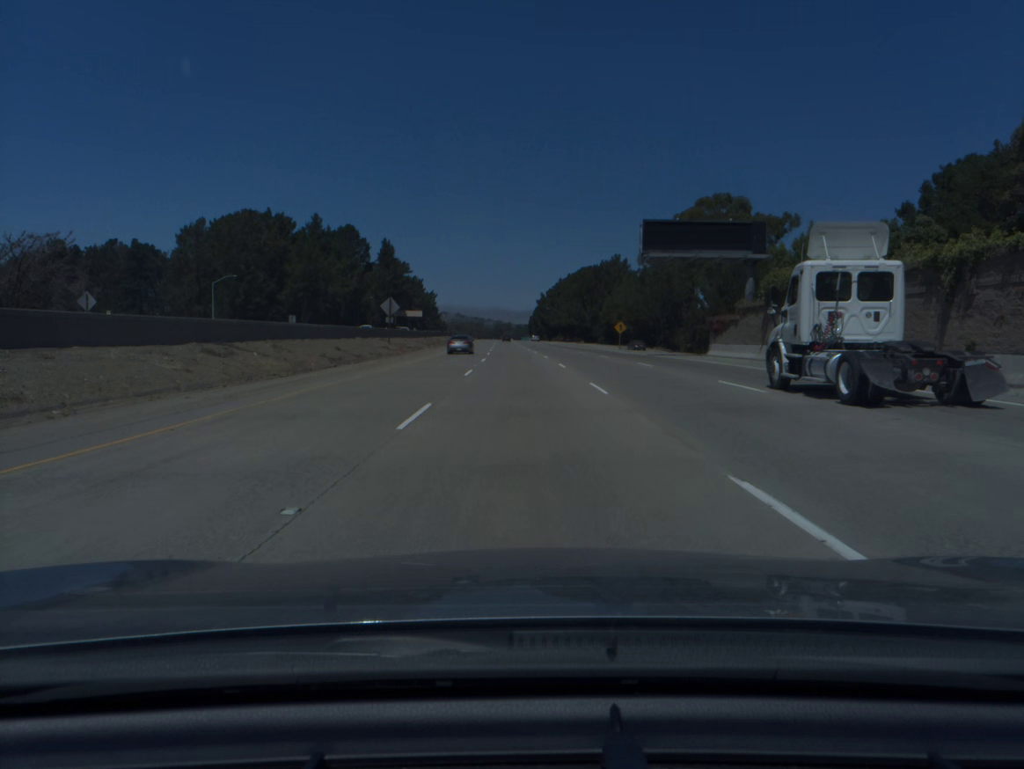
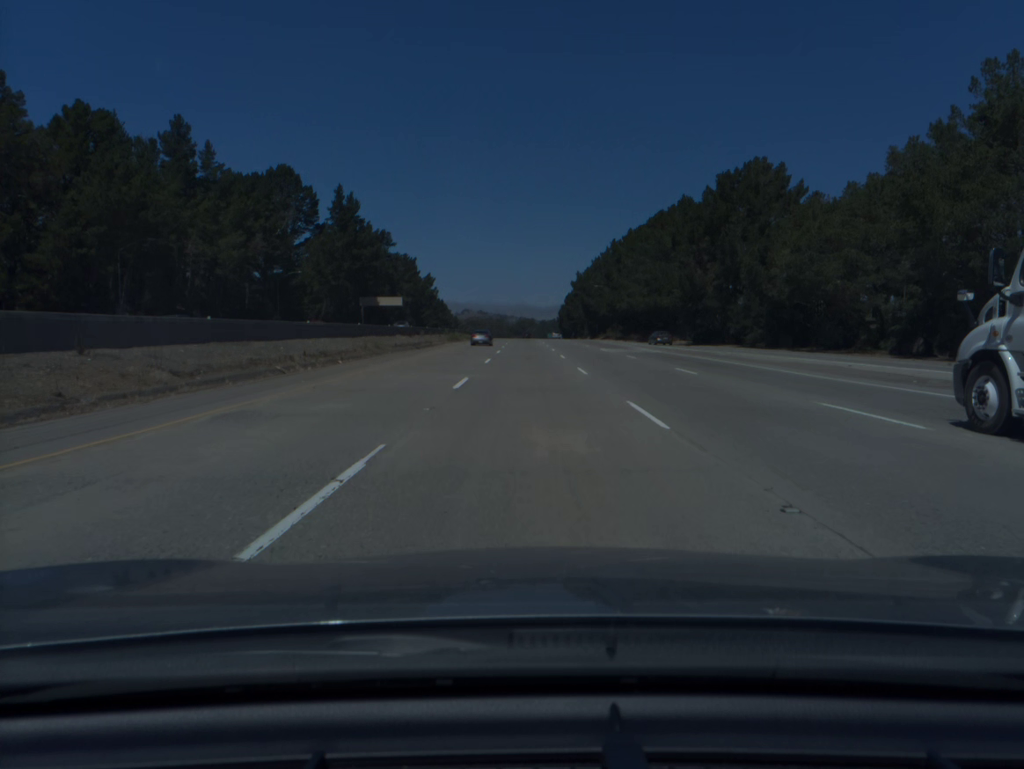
(-2.1, +94.8) m; -2°
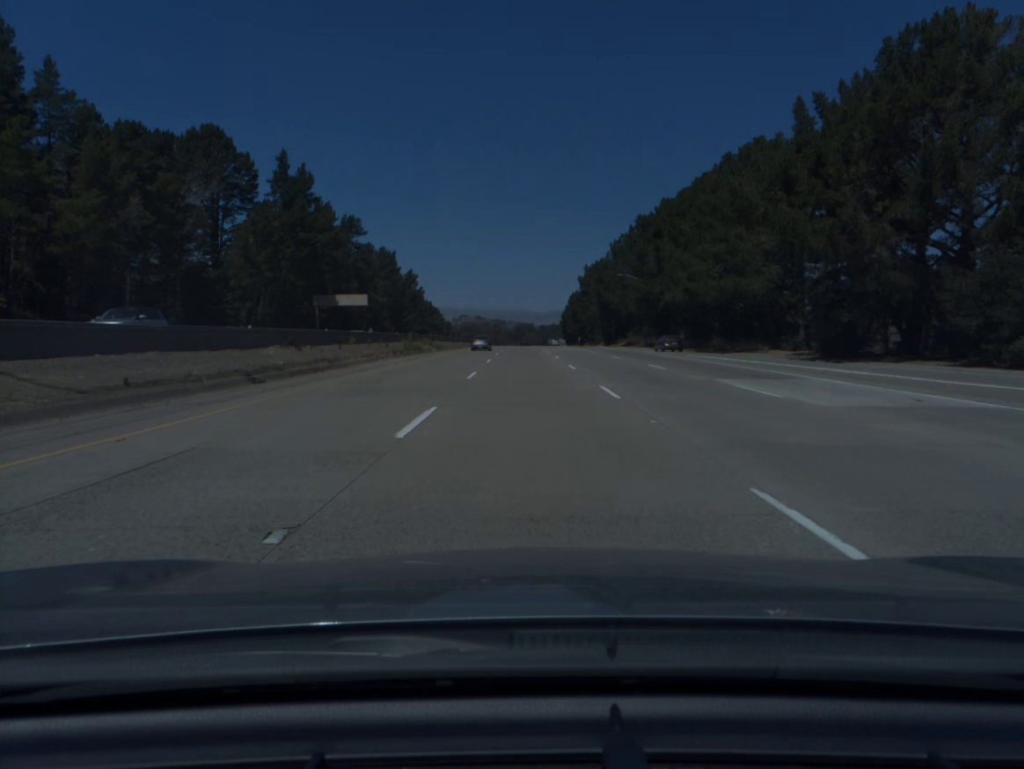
(0.0, +37.9) m; 0°
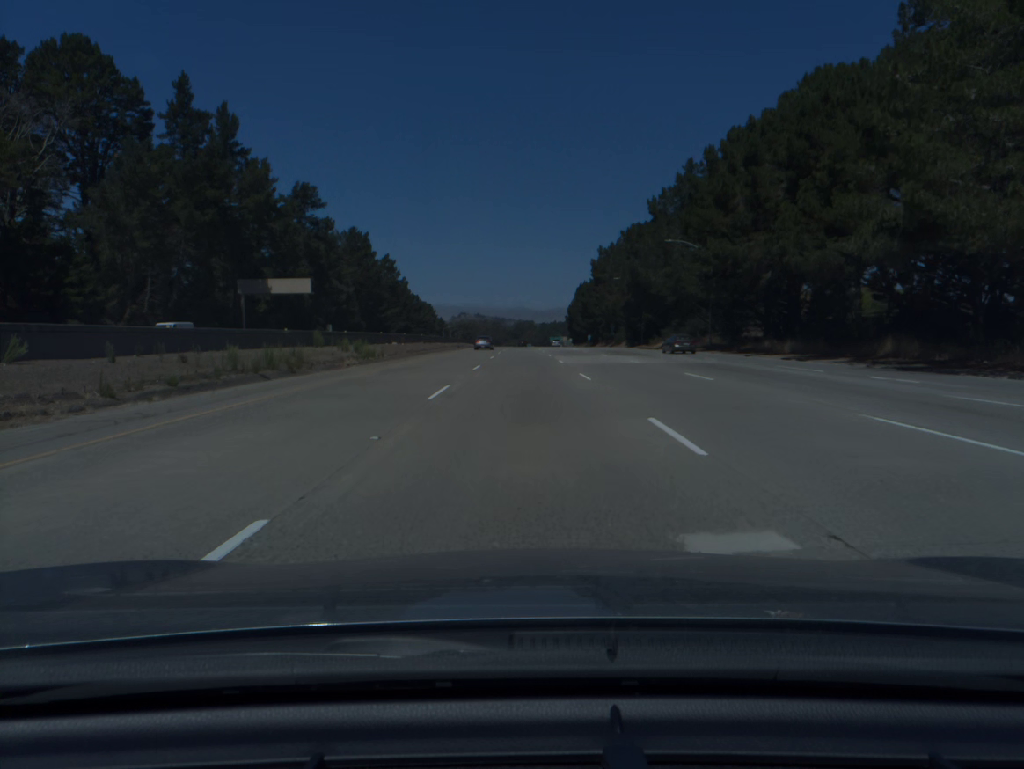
(0.0, +37.9) m; 0°
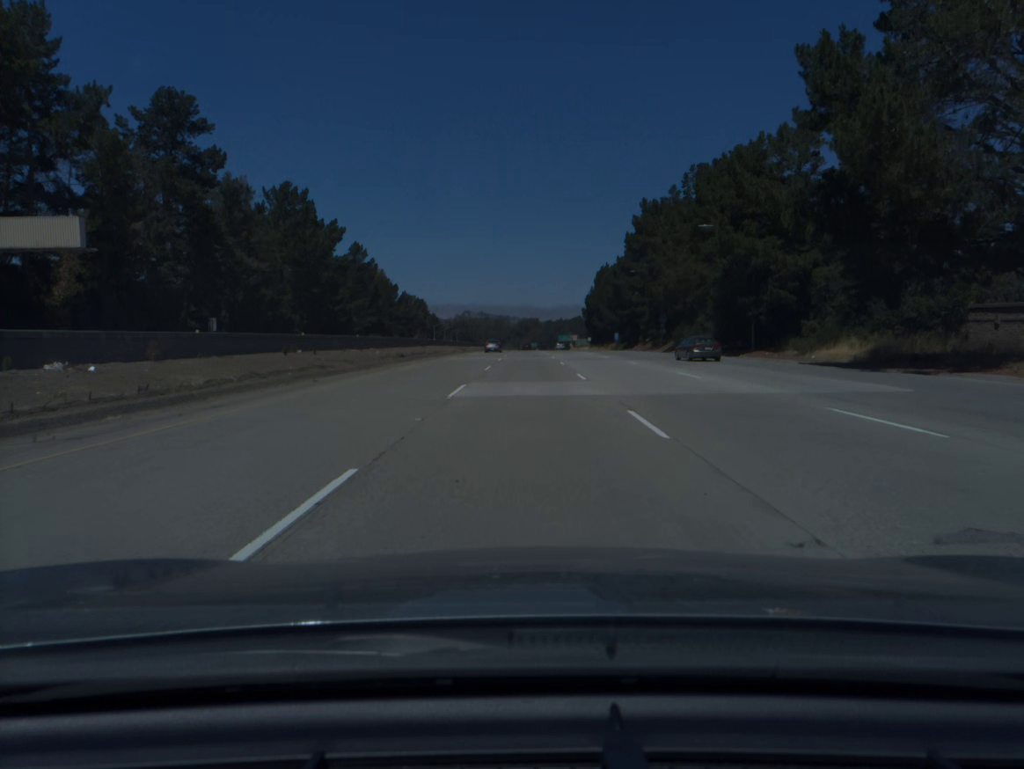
(-0.1, +56.7) m; 0°
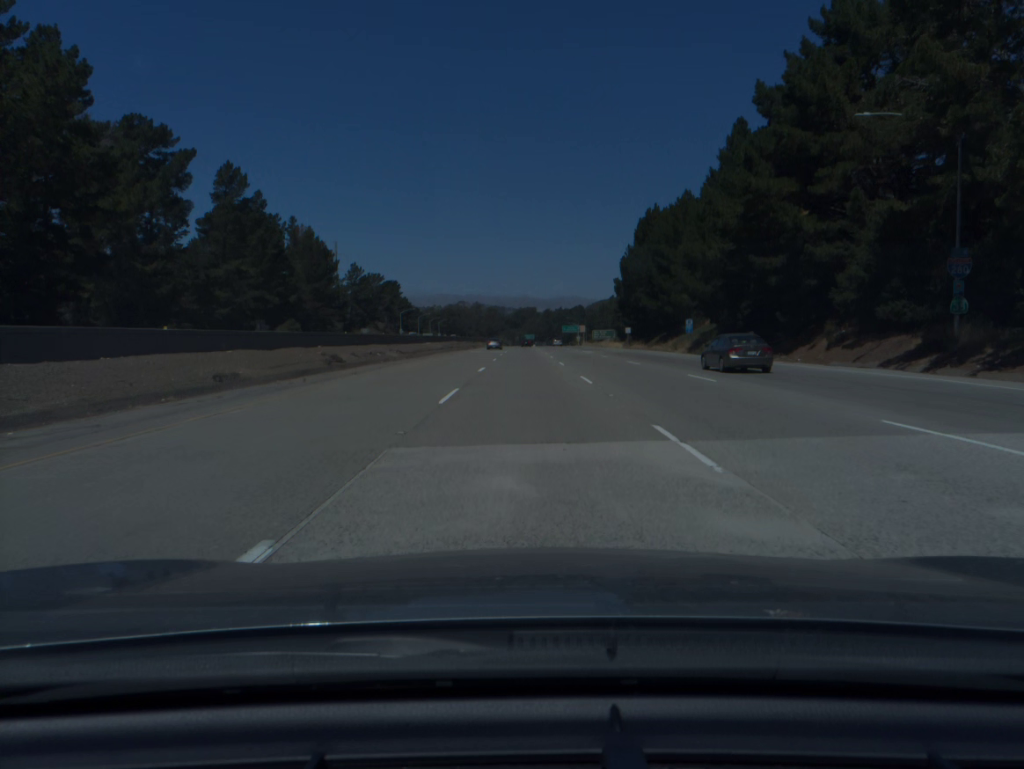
(+0.2, +75.6) m; 0°
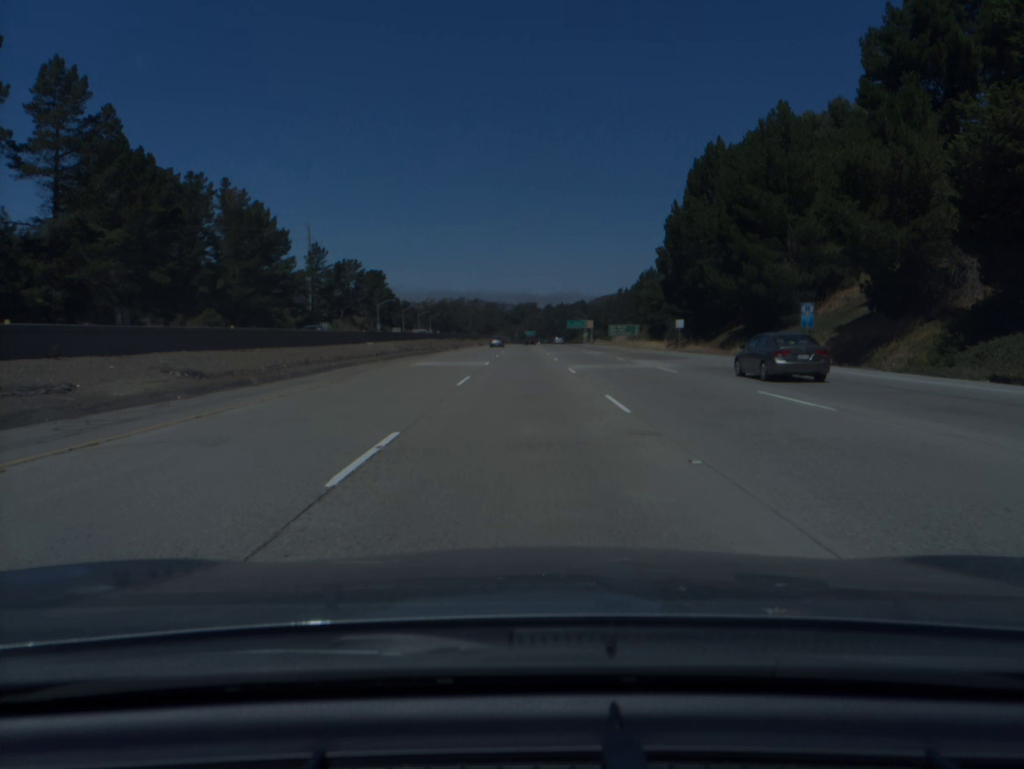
(0.0, +38.0) m; 0°
